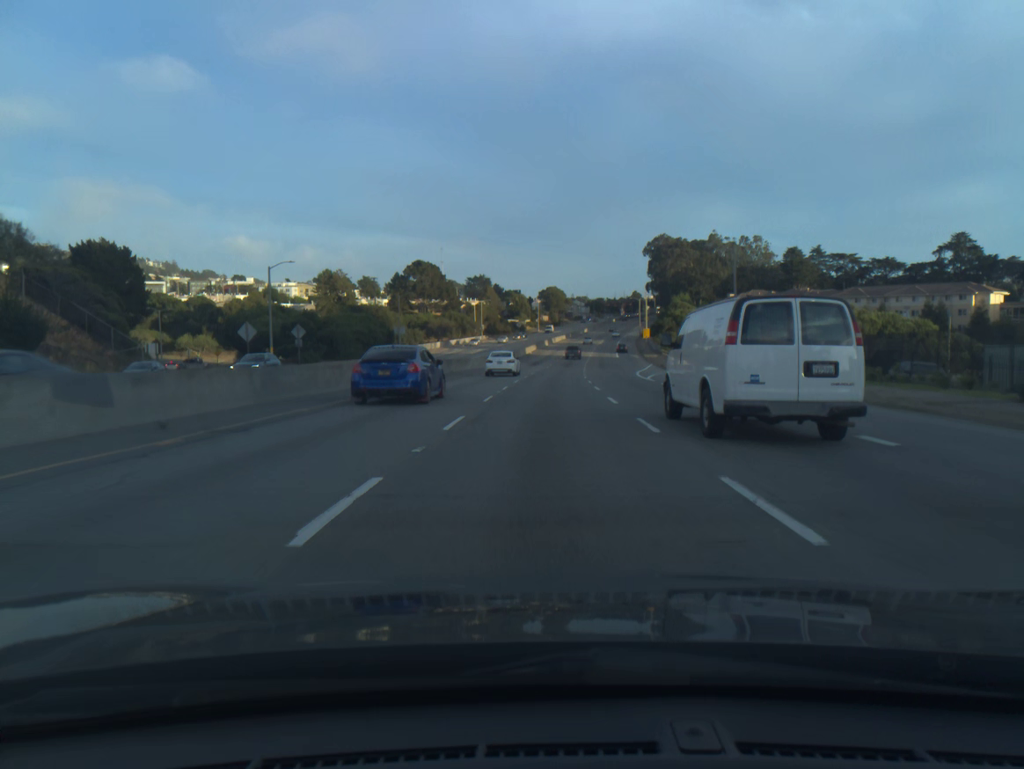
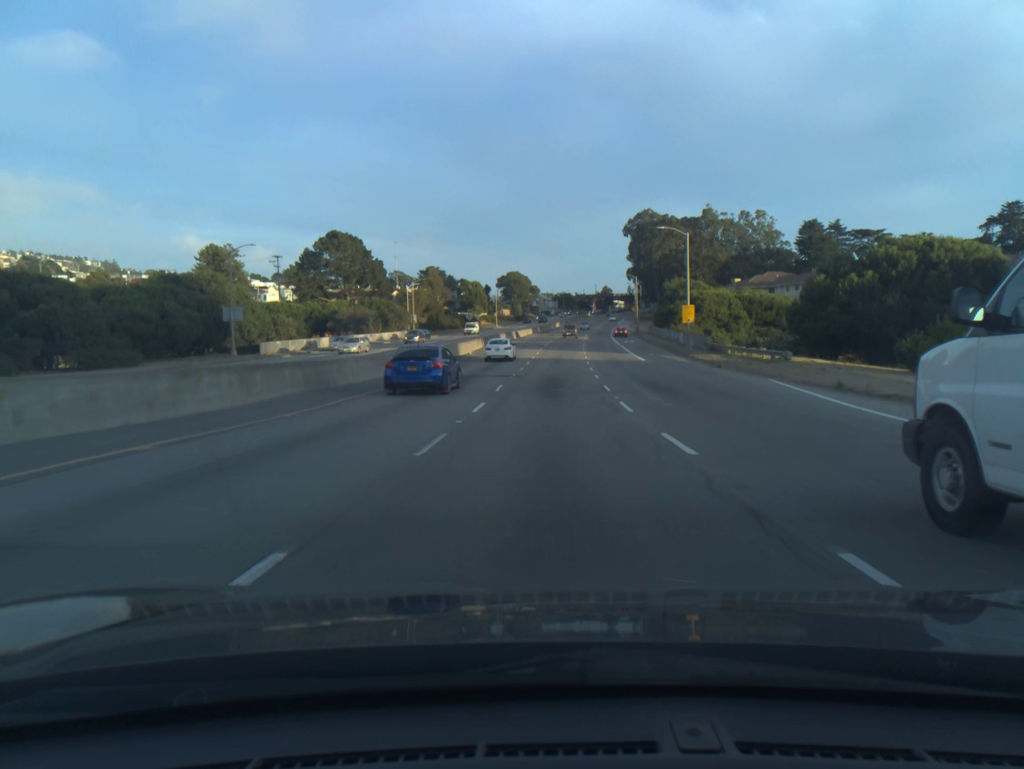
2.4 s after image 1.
(+1.2, +54.7) m; +3°
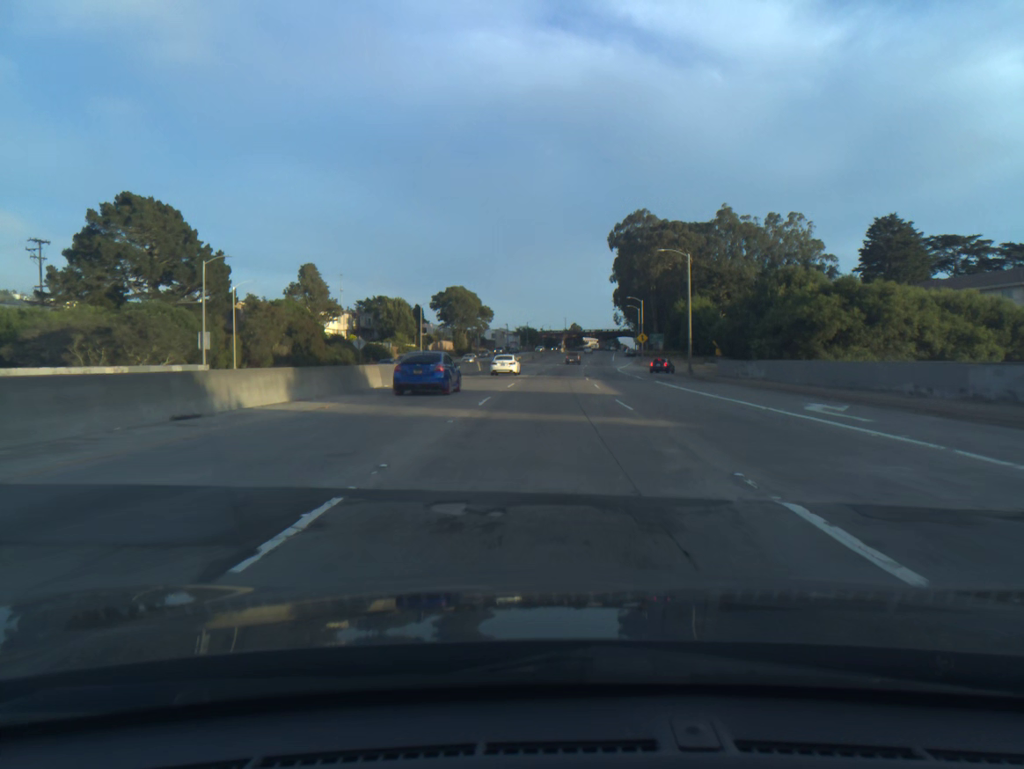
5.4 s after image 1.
(+1.7, +71.5) m; +3°
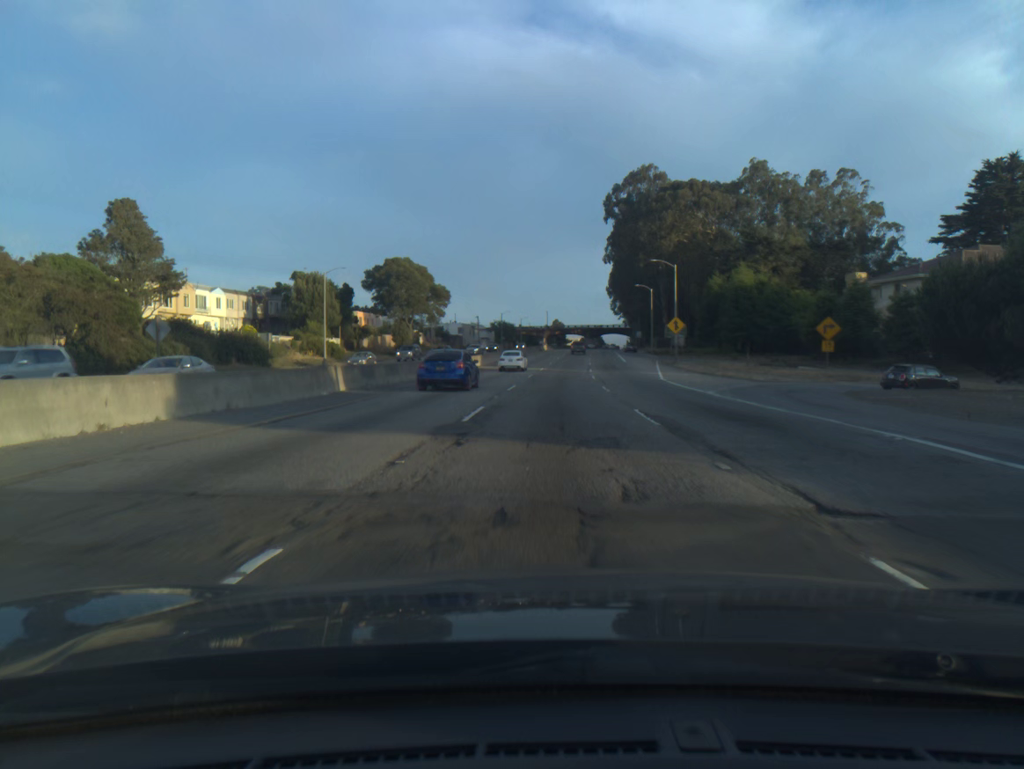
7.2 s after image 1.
(+0.5, +43.7) m; +1°
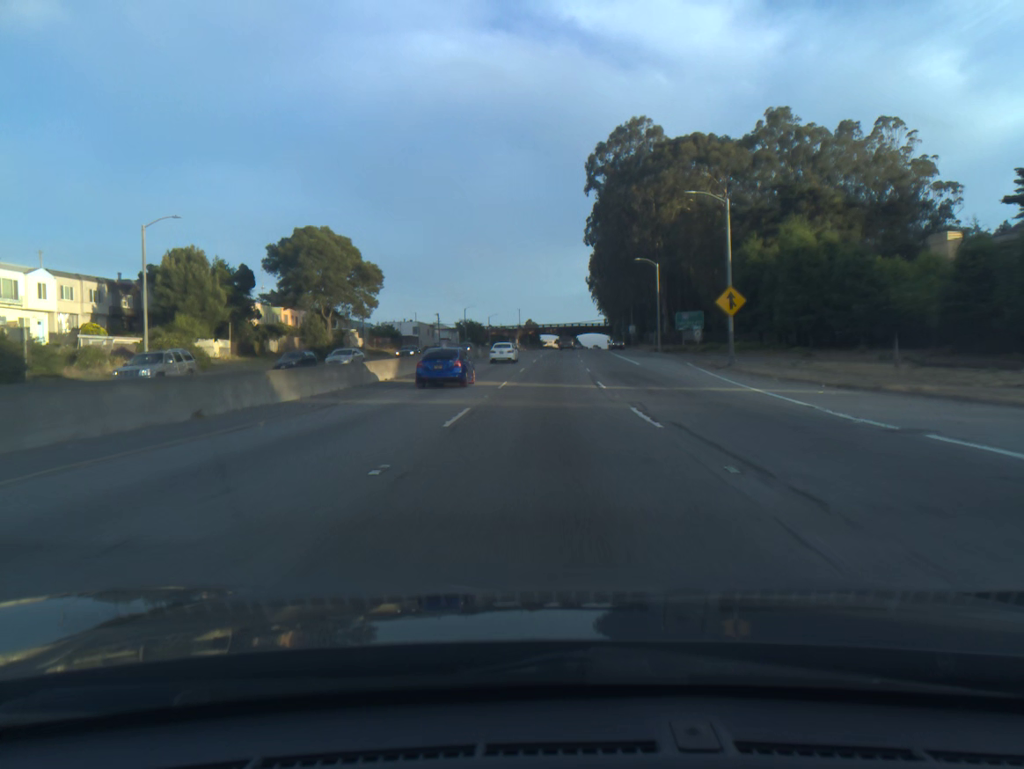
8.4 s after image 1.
(+0.5, +29.8) m; +2°
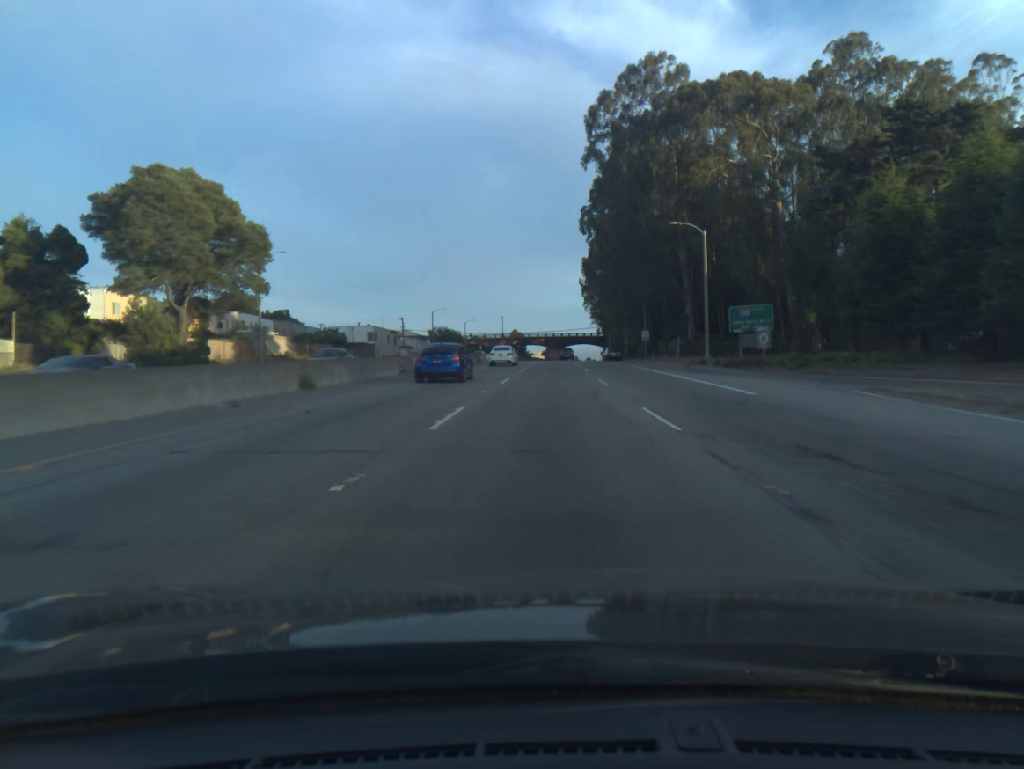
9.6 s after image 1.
(+0.3, +30.3) m; +1°
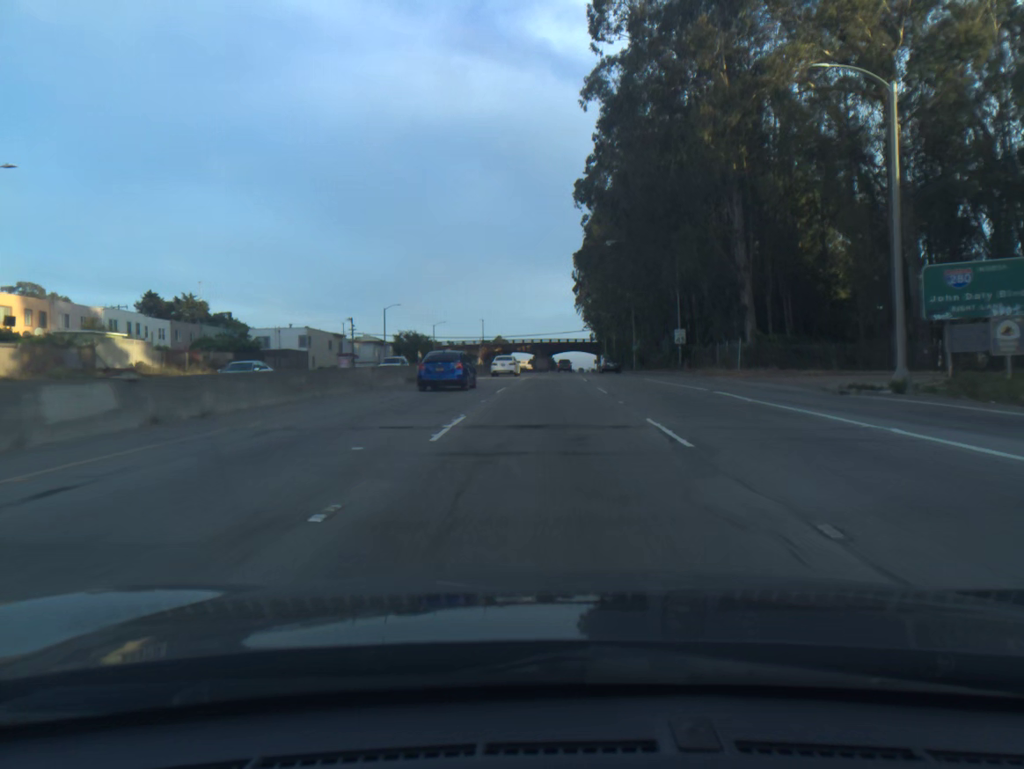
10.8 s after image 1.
(+0.2, +30.6) m; +1°
